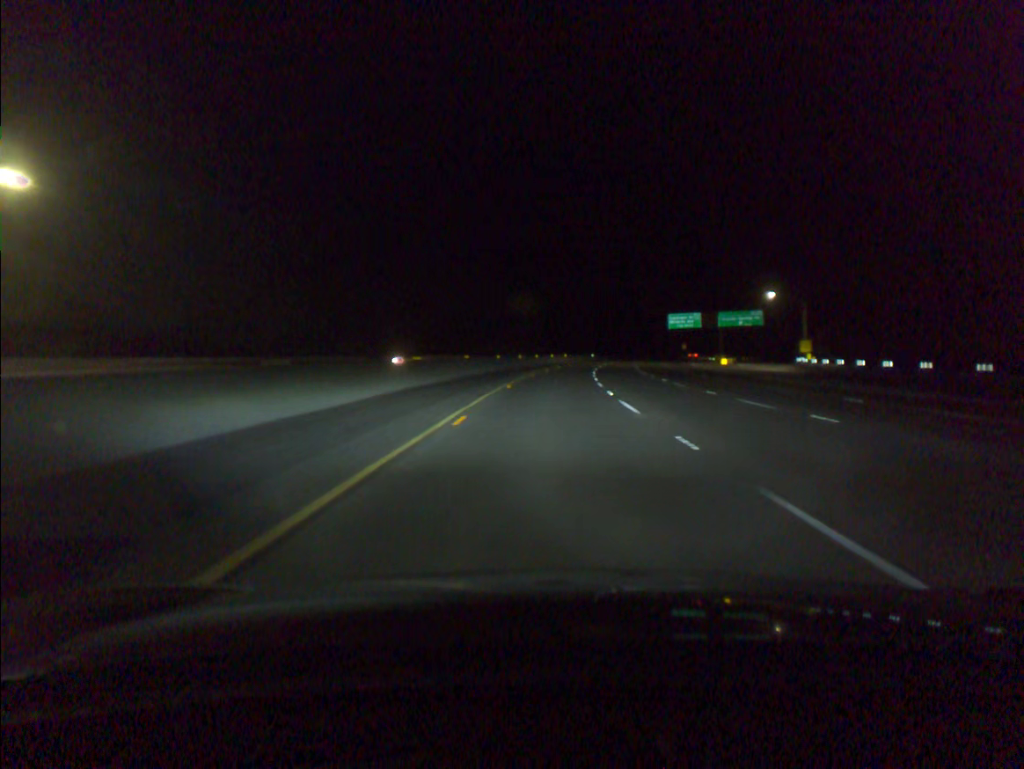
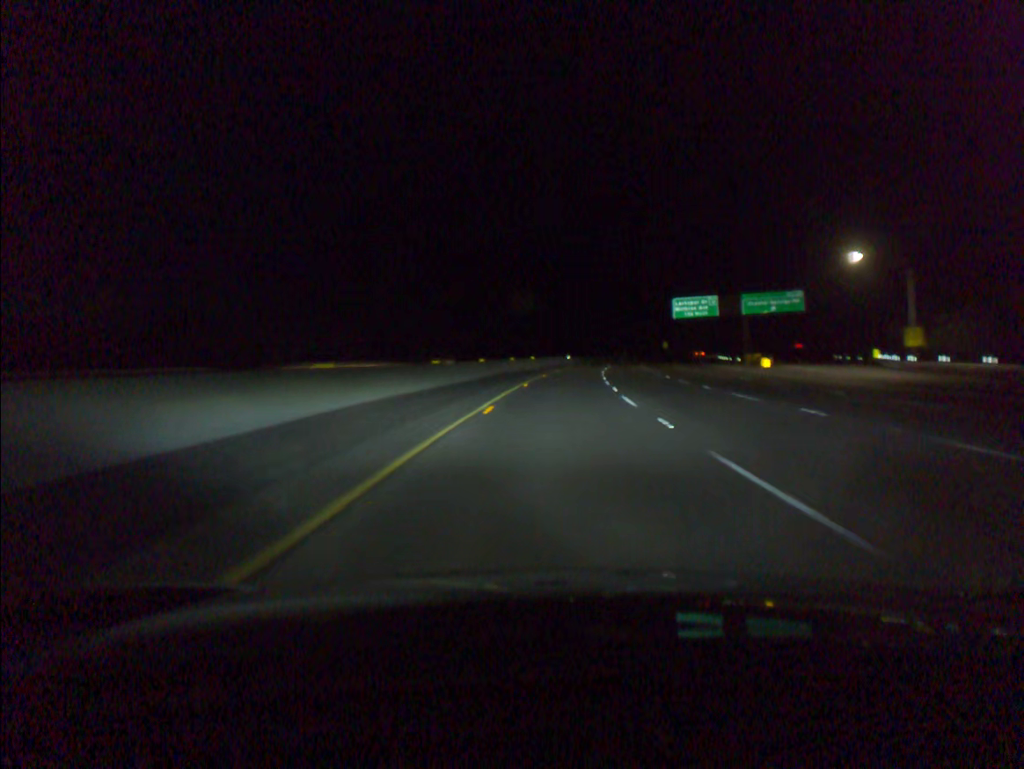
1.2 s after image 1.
(+0.7, +40.2) m; +3°
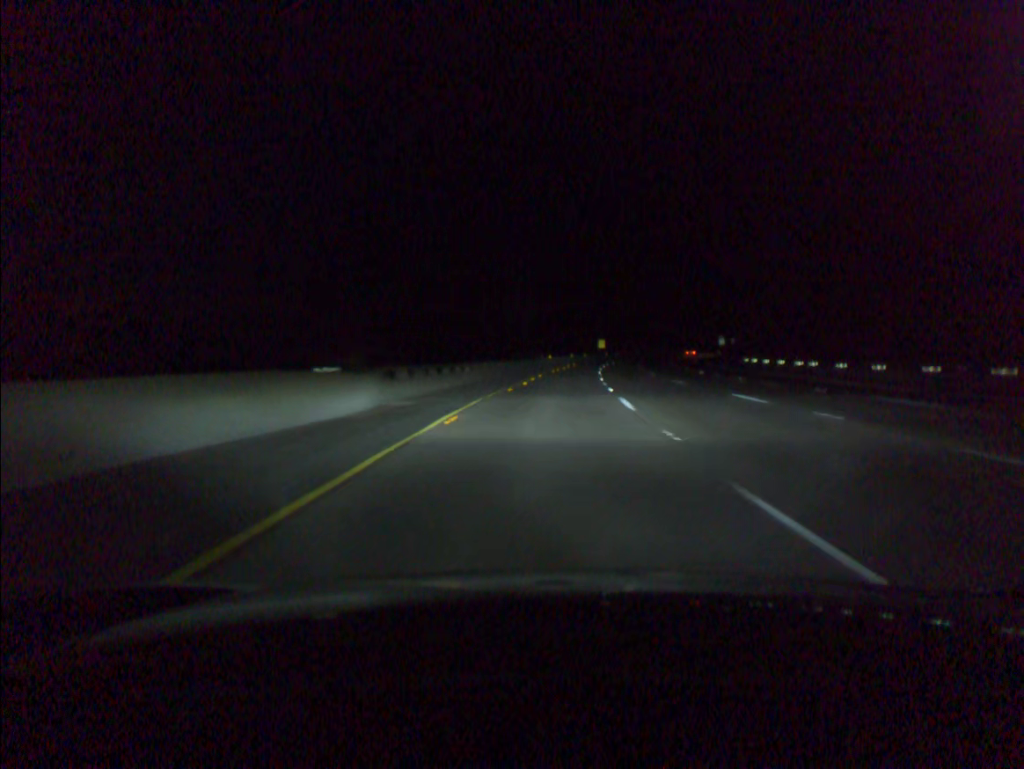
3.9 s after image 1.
(+6.0, +87.3) m; +7°
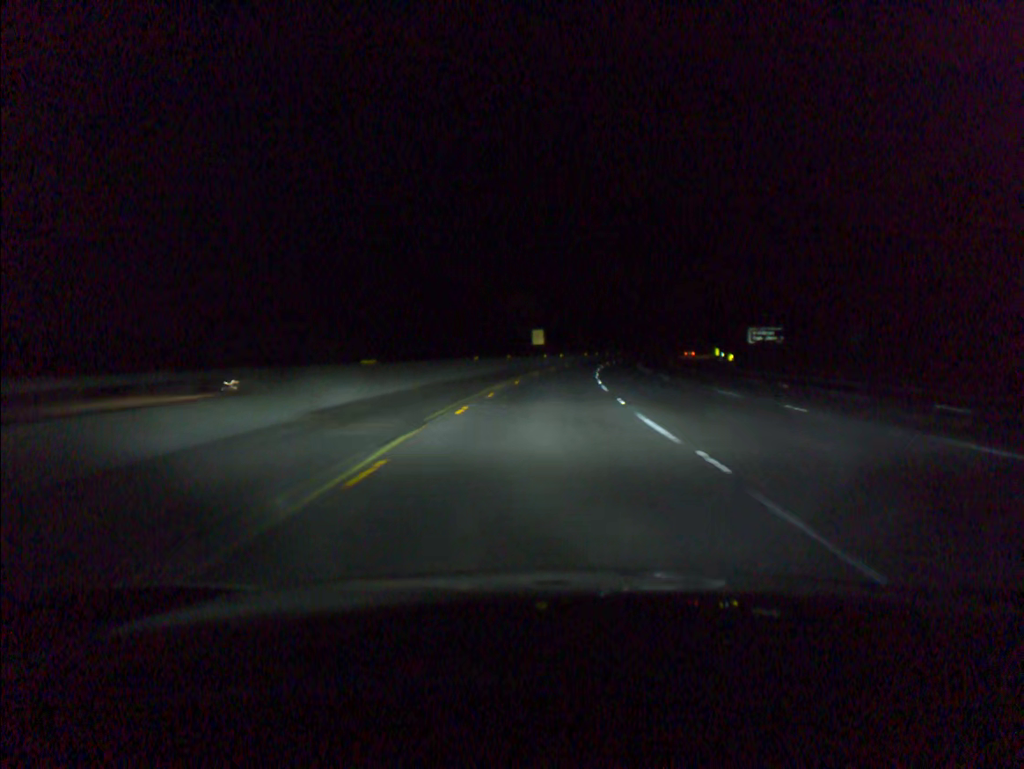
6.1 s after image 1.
(+3.7, +71.8) m; +6°
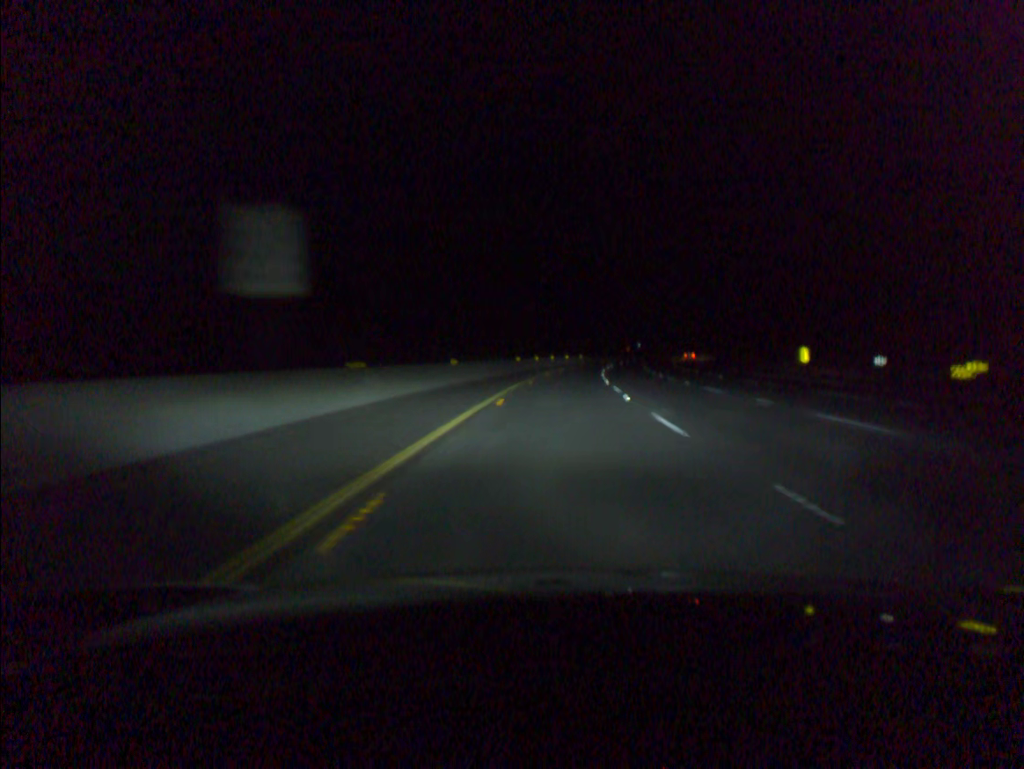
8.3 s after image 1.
(+3.2, +70.1) m; +6°
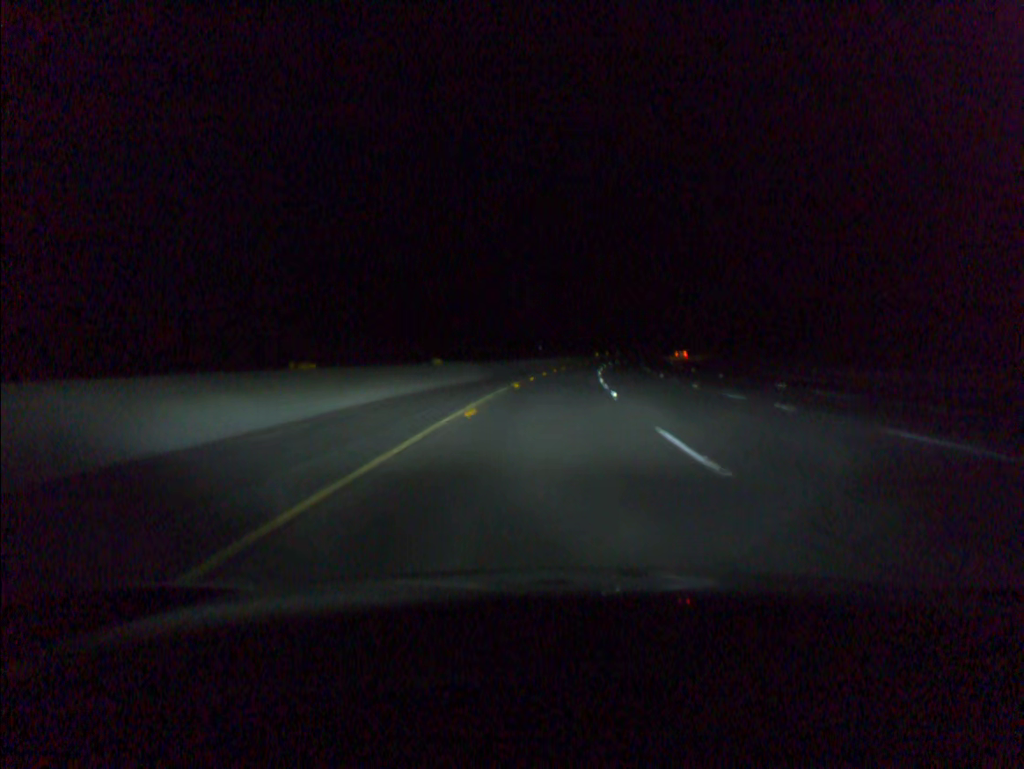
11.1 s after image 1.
(+6.4, +91.0) m; +7°
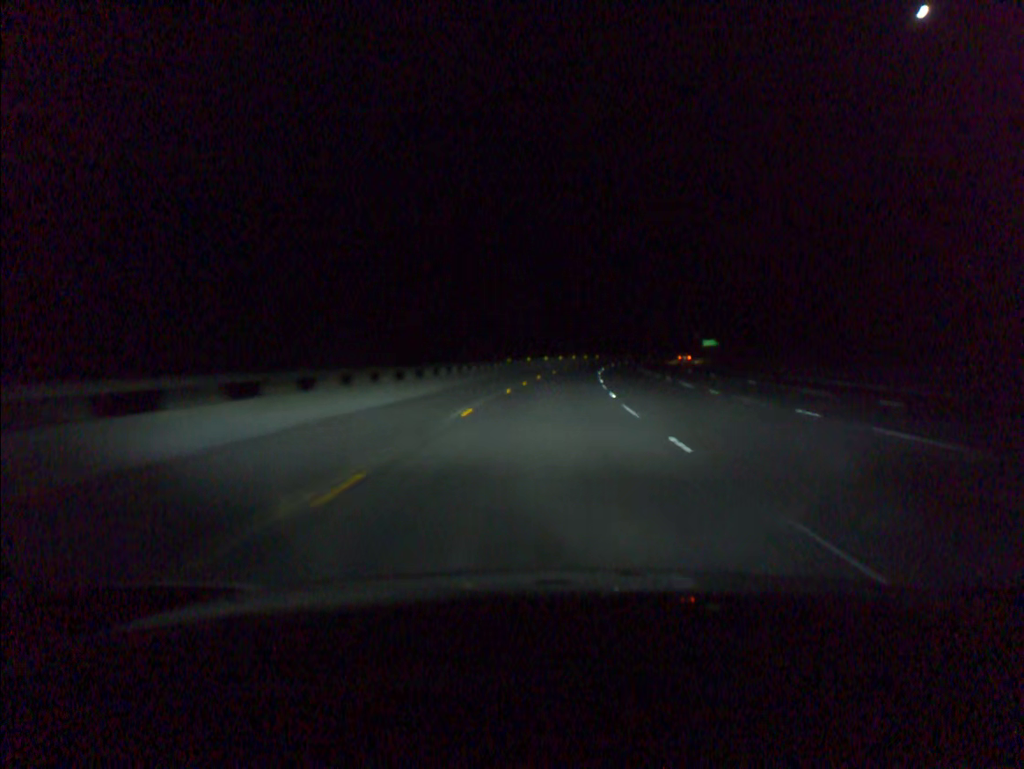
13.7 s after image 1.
(+5.5, +86.3) m; +7°
